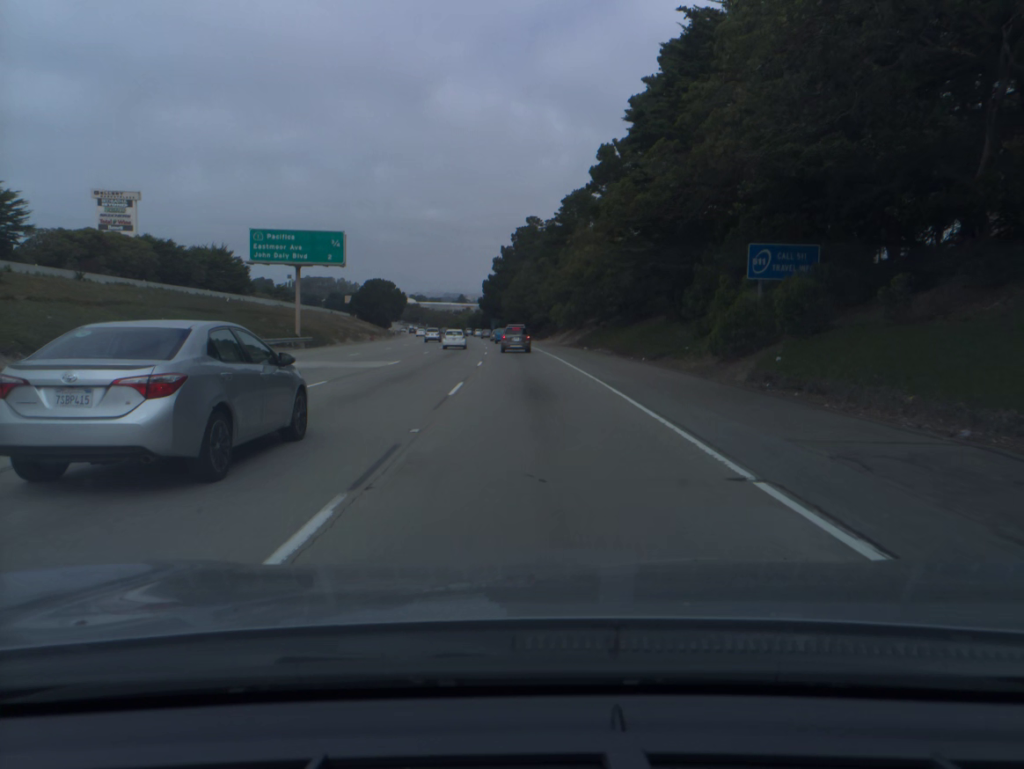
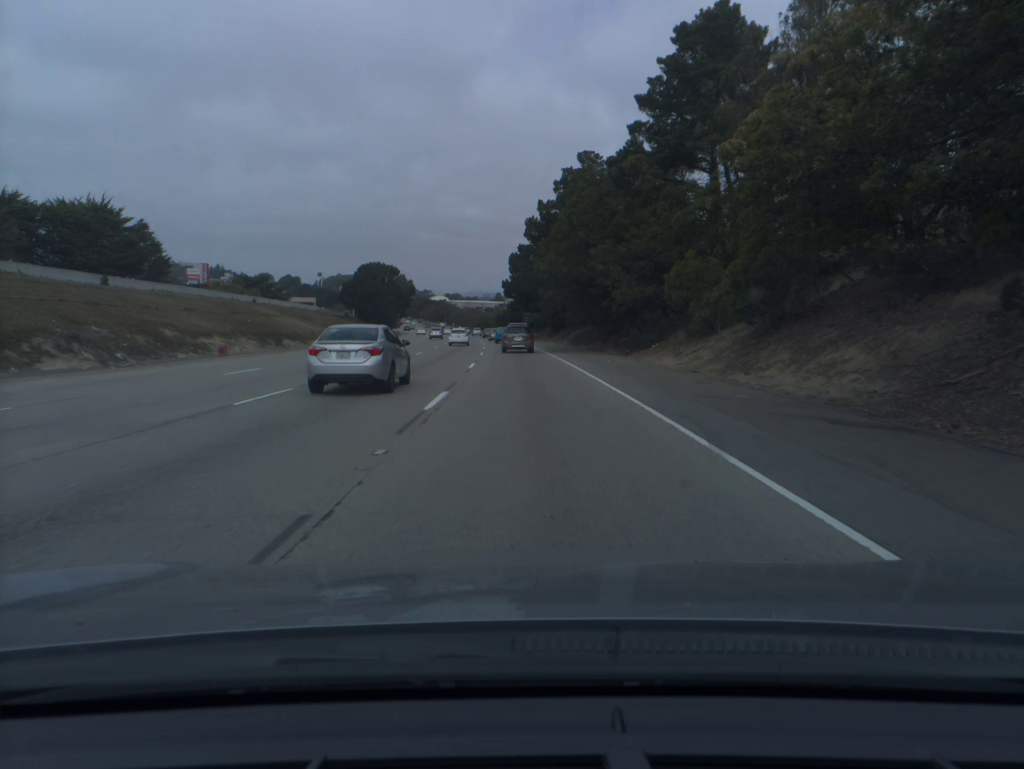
(-1.4, +61.8) m; -3°
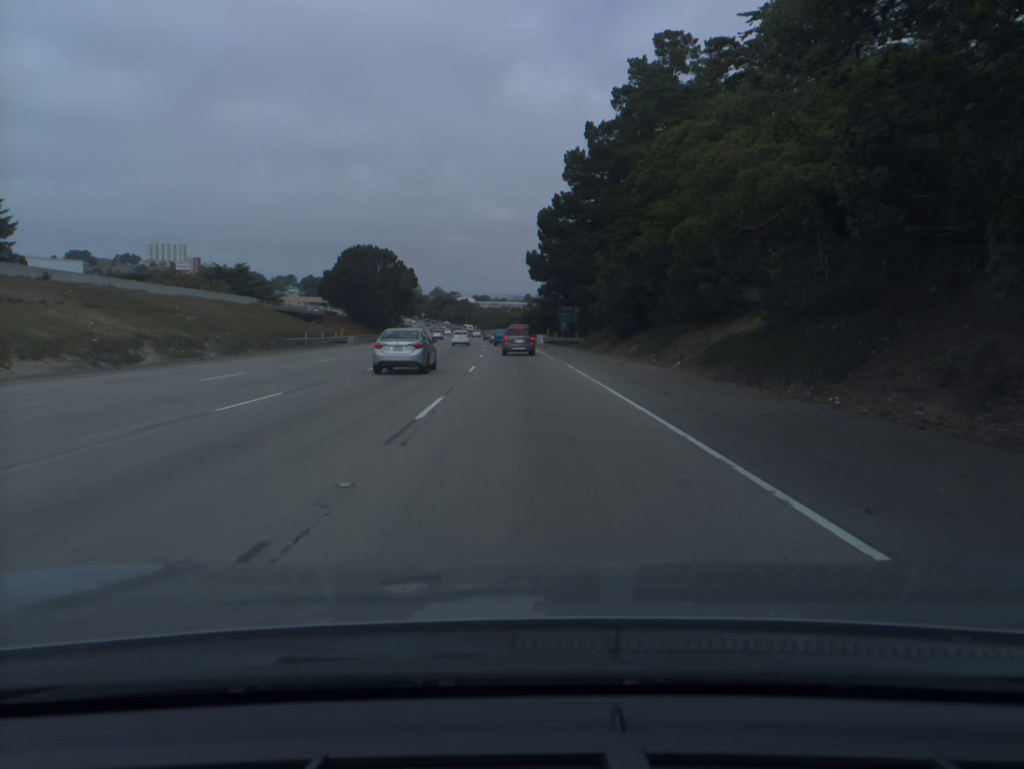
(-0.8, +45.0) m; -2°
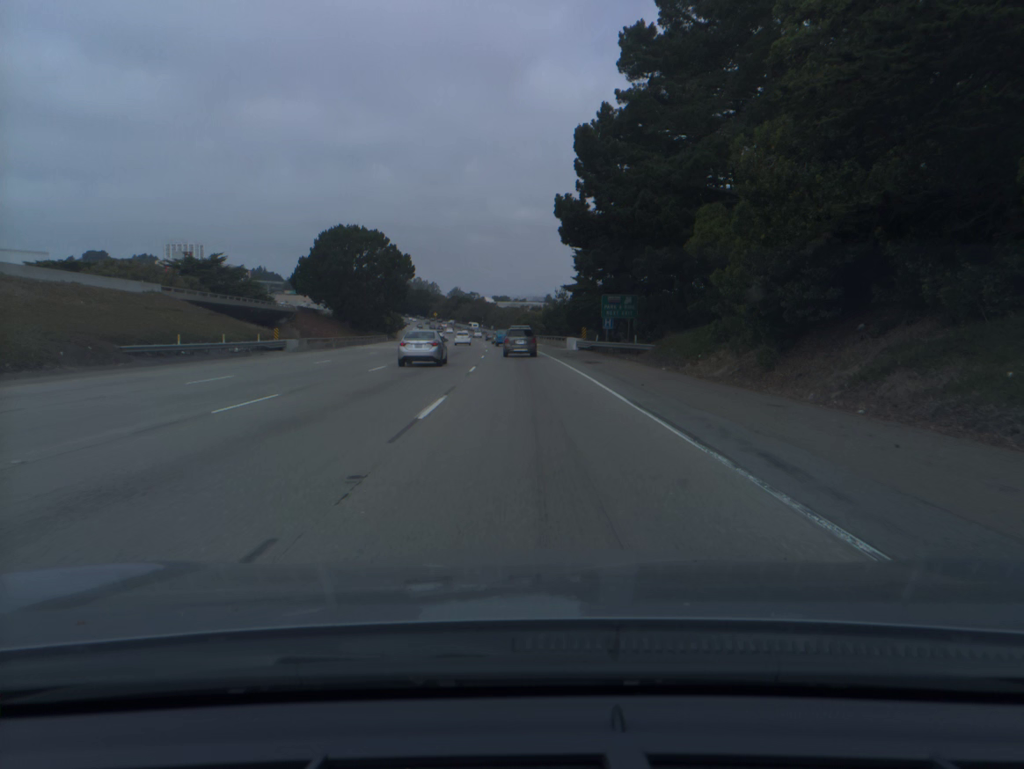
(-0.4, +29.3) m; -2°
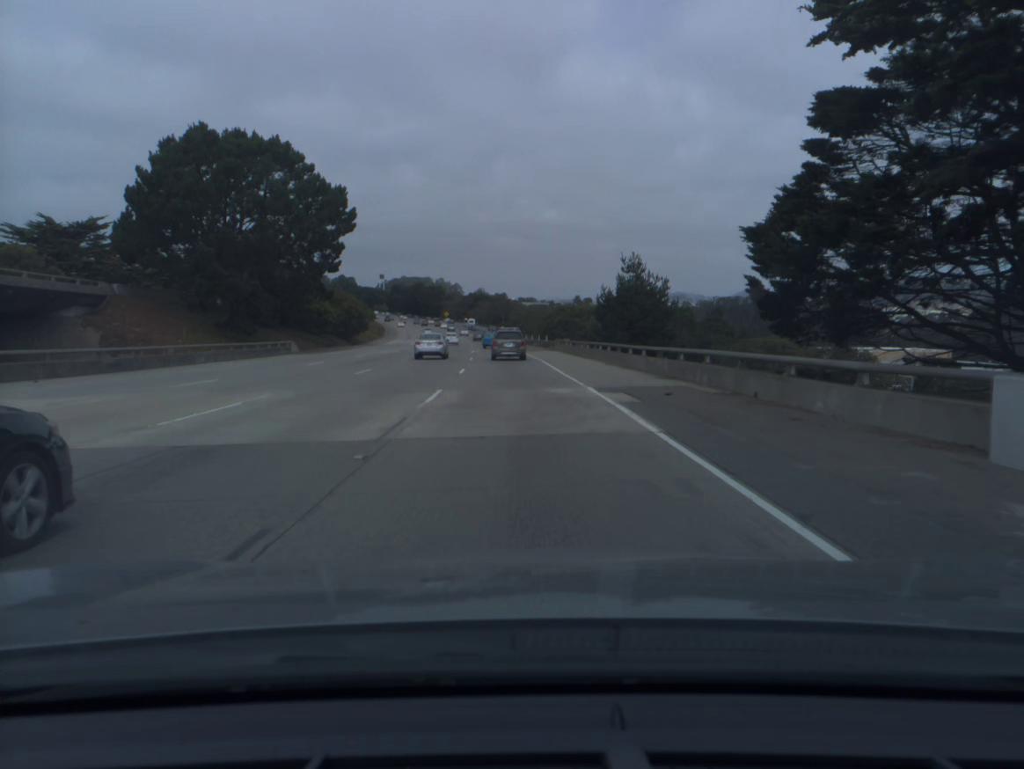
(-1.2, +58.1) m; -2°
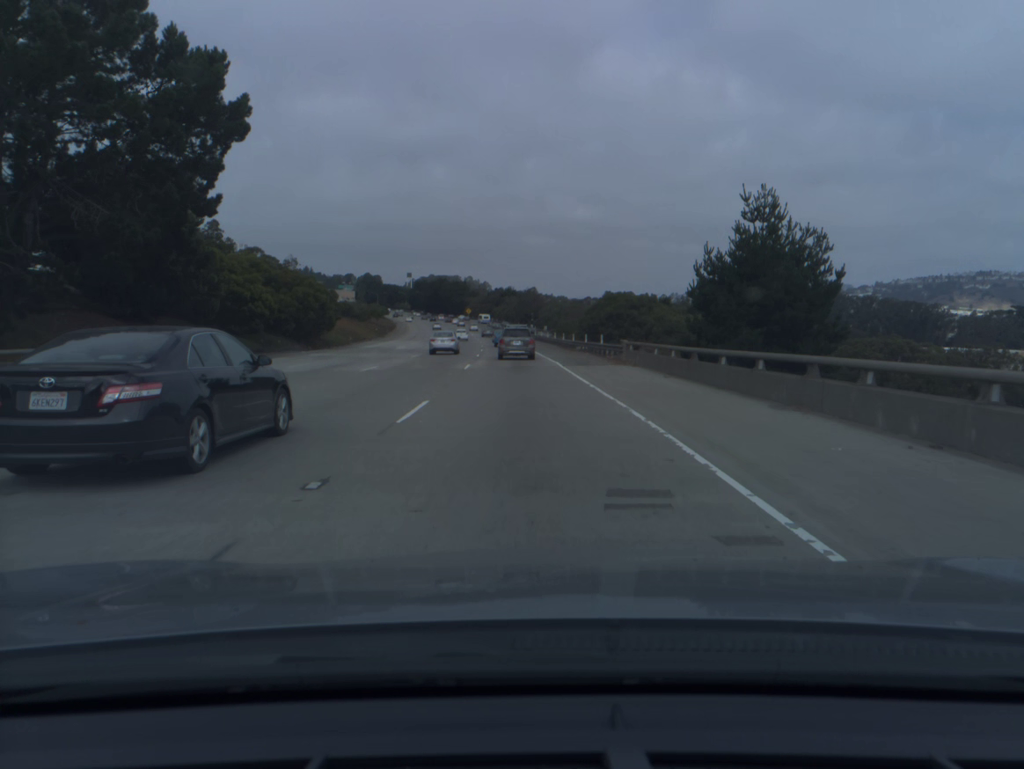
(-0.6, +30.5) m; -2°
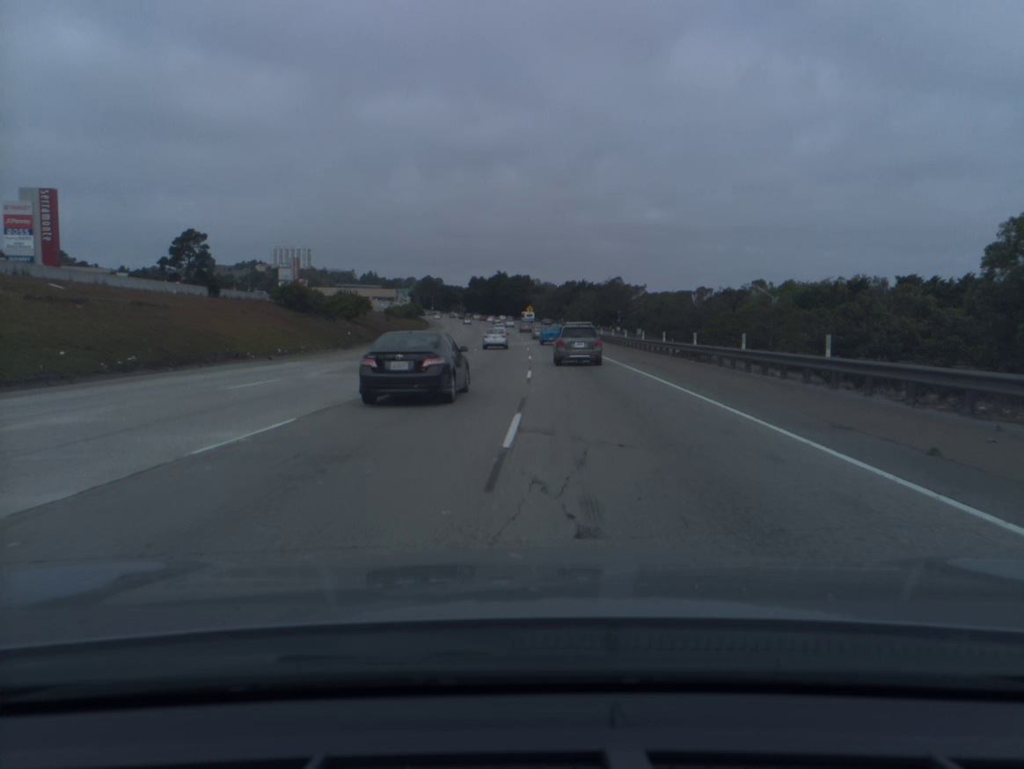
(-3.0, +63.7) m; -5°
